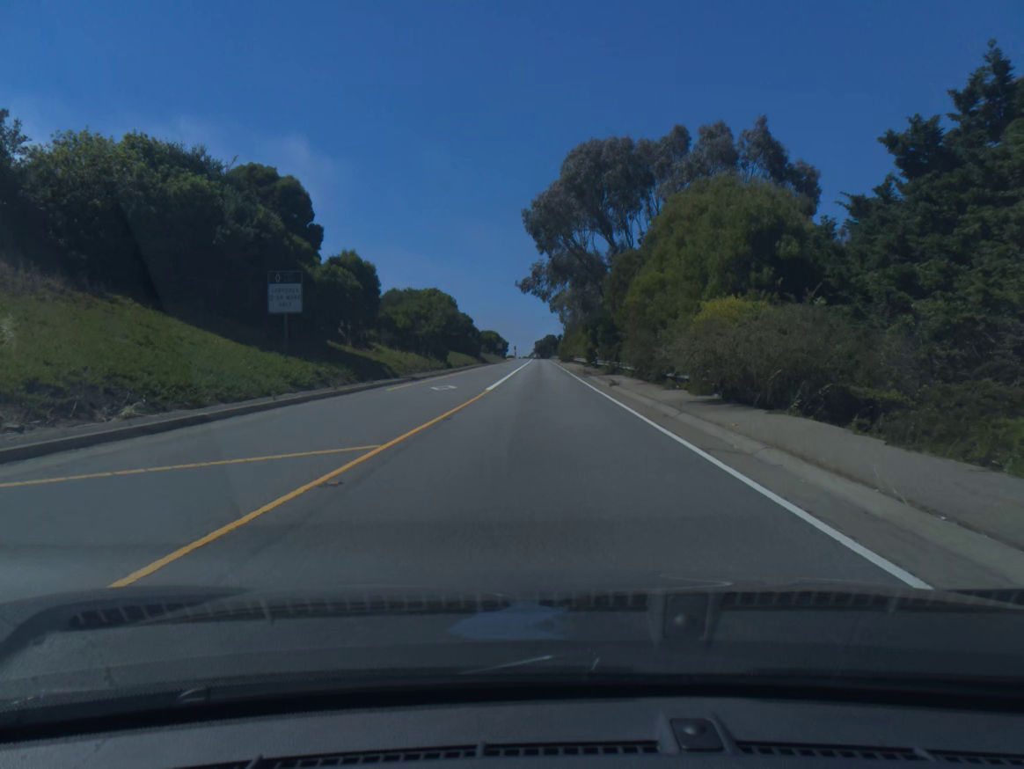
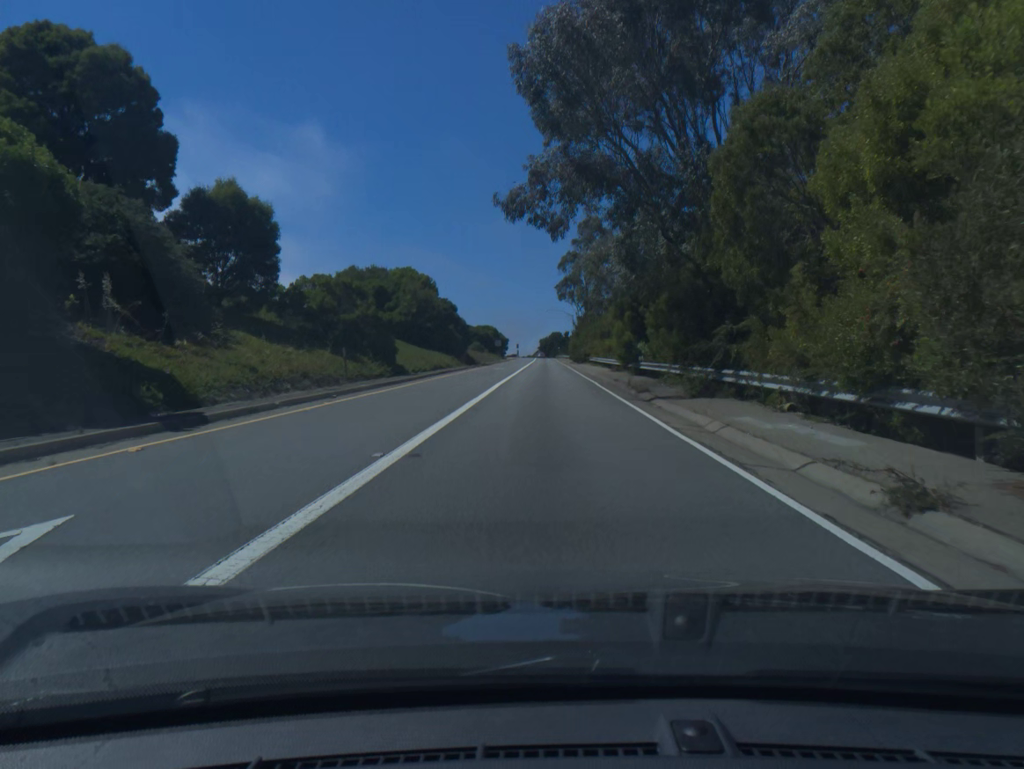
(-0.1, +24.7) m; 0°
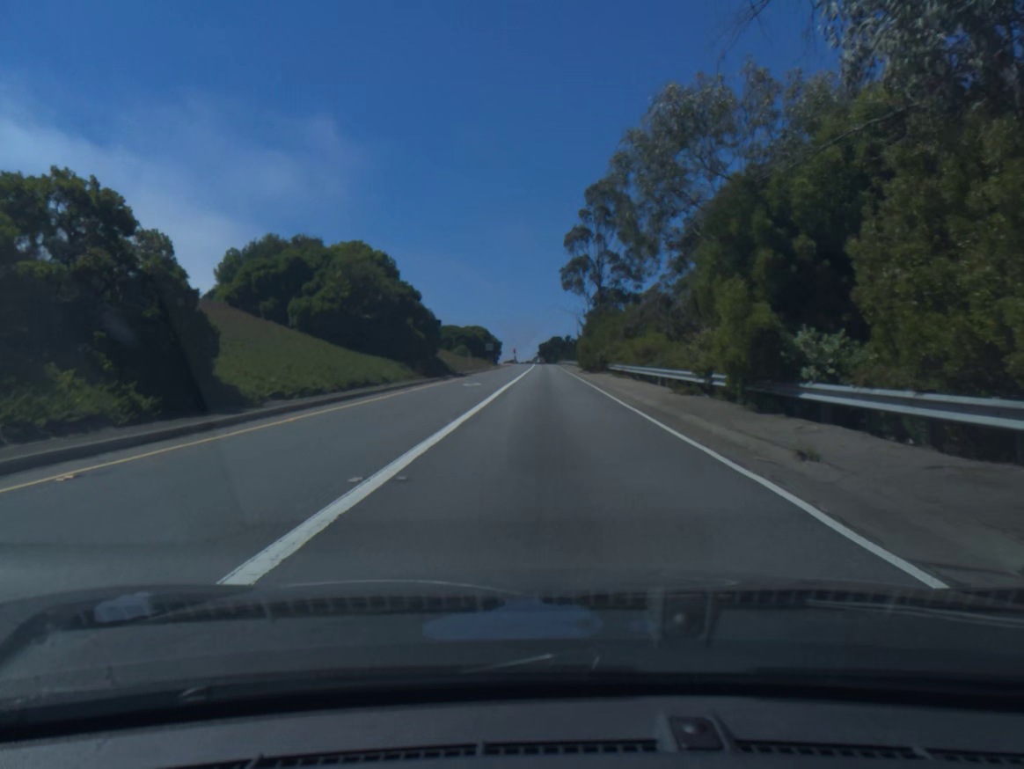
(0.0, +23.4) m; 0°
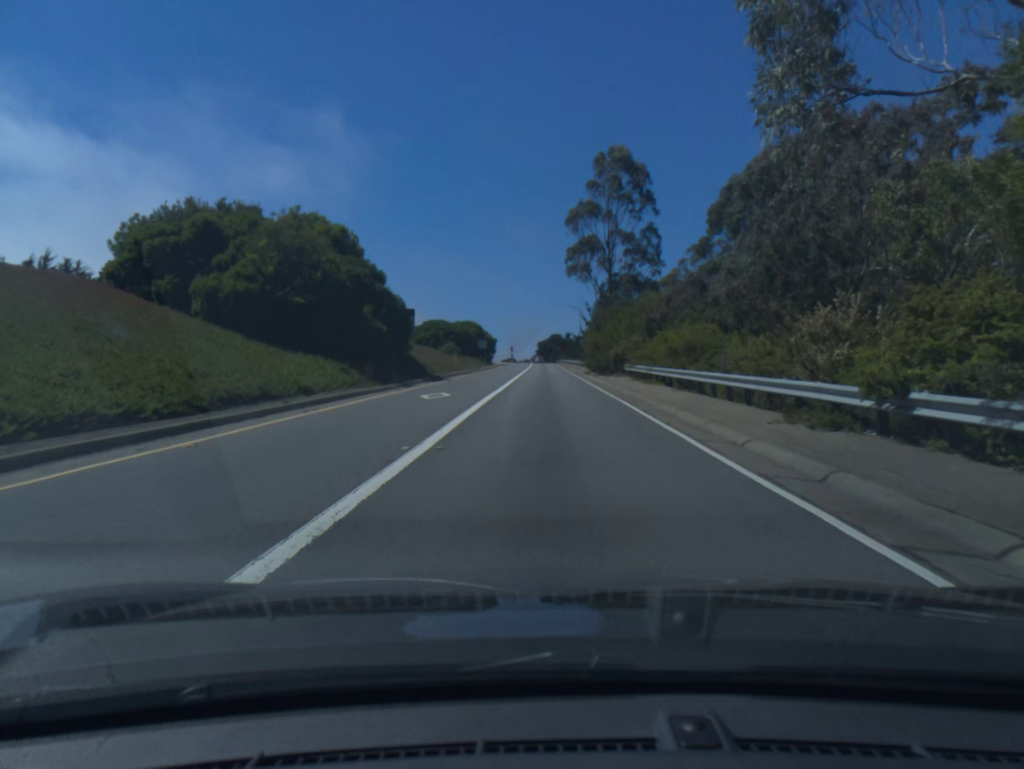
(0.0, +11.7) m; 0°
